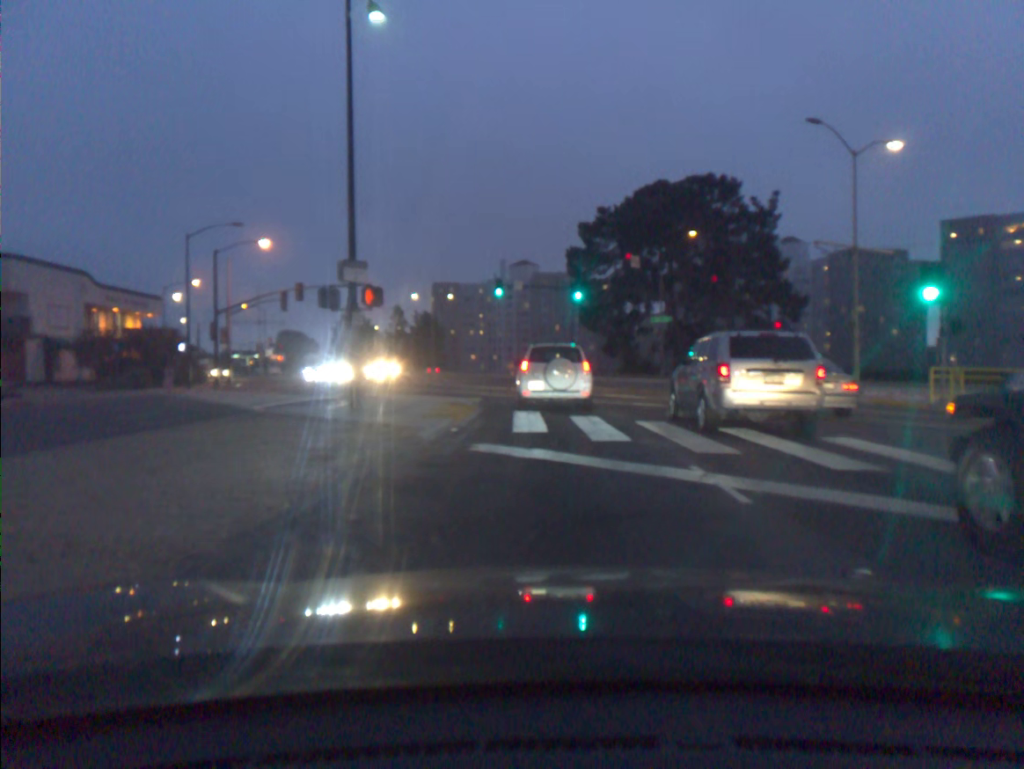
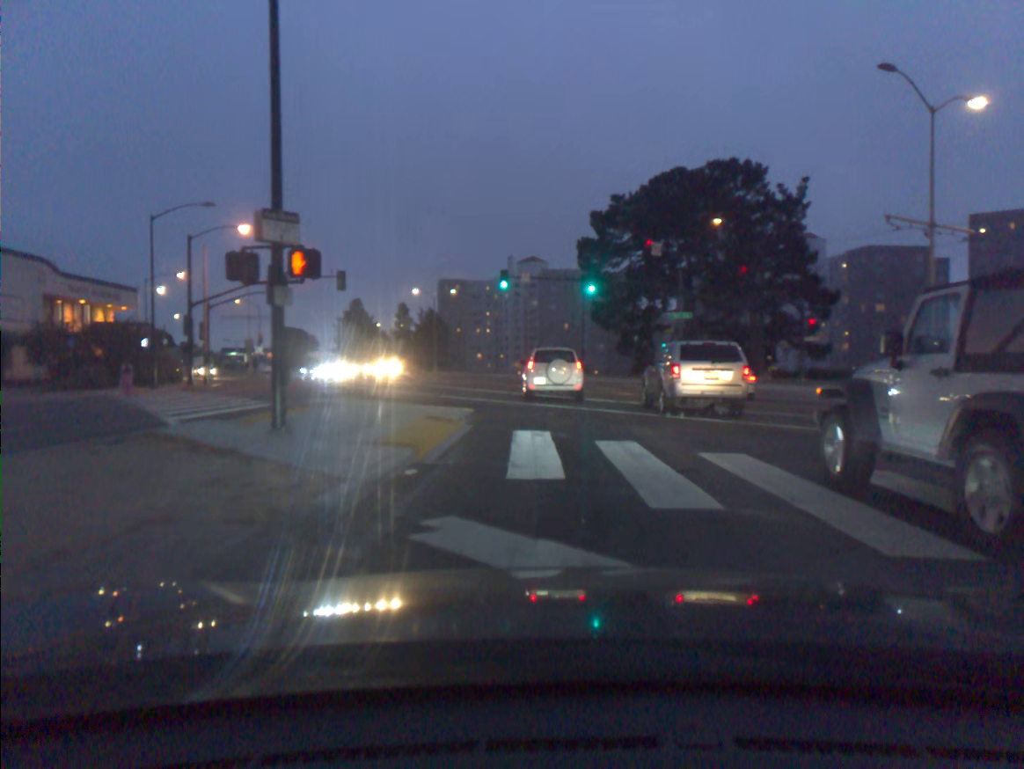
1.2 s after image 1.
(0.0, +5.3) m; 0°
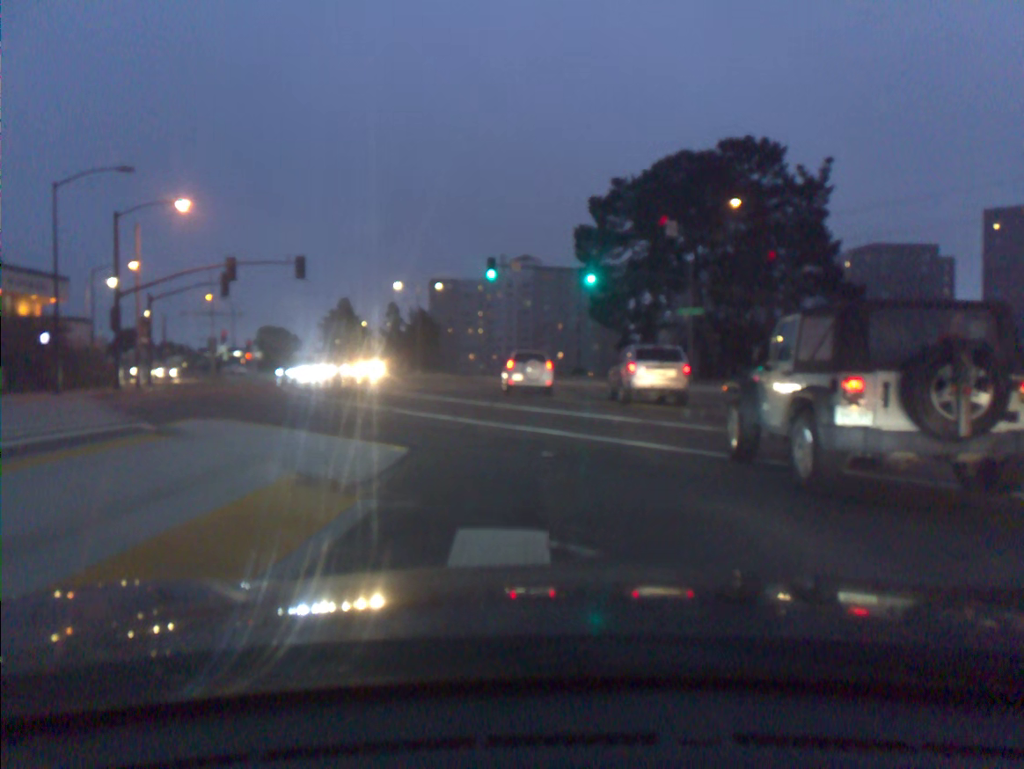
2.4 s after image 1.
(0.0, +7.6) m; 0°
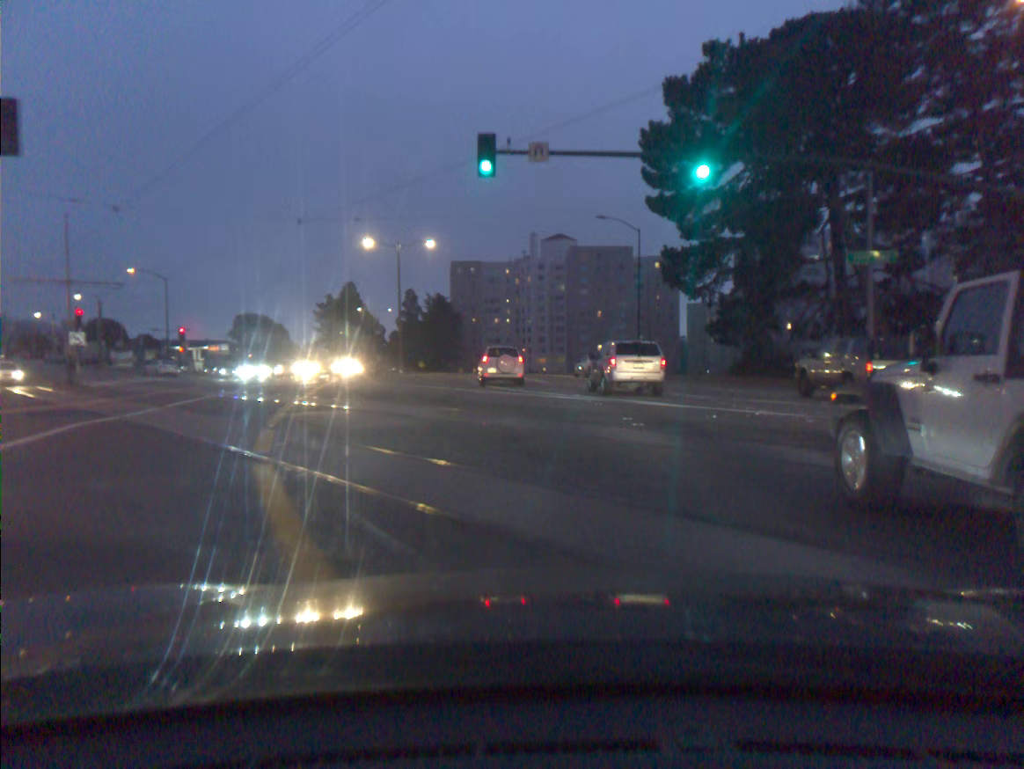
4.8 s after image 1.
(-0.5, +25.8) m; -3°
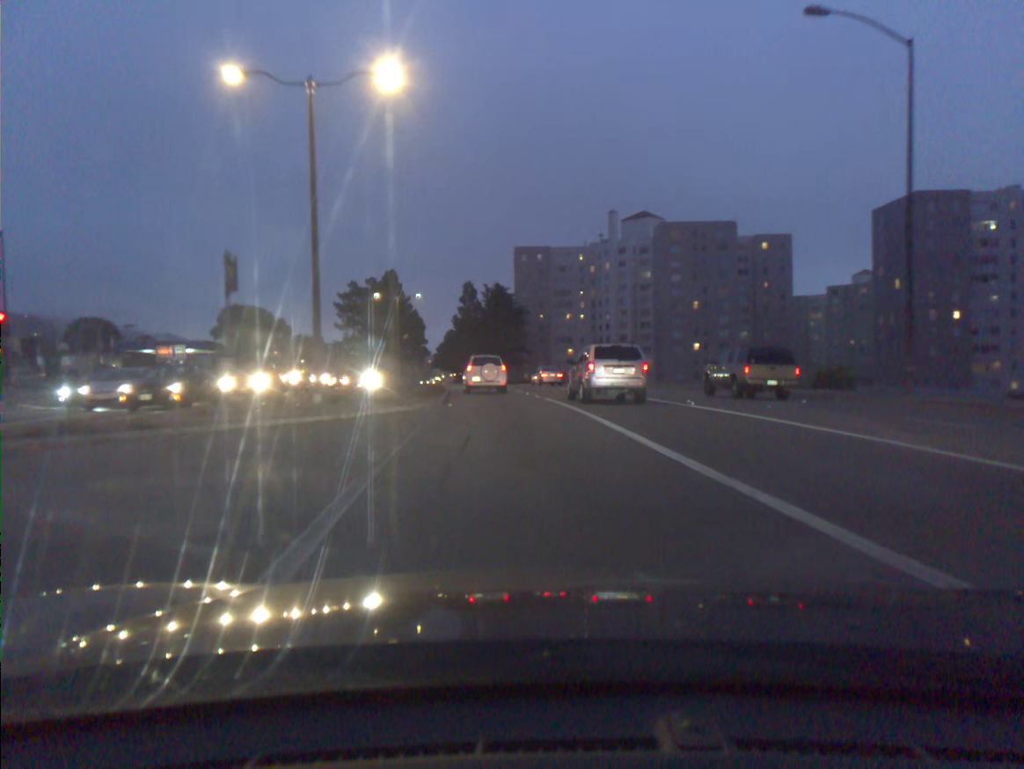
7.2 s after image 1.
(-1.4, +33.7) m; -5°
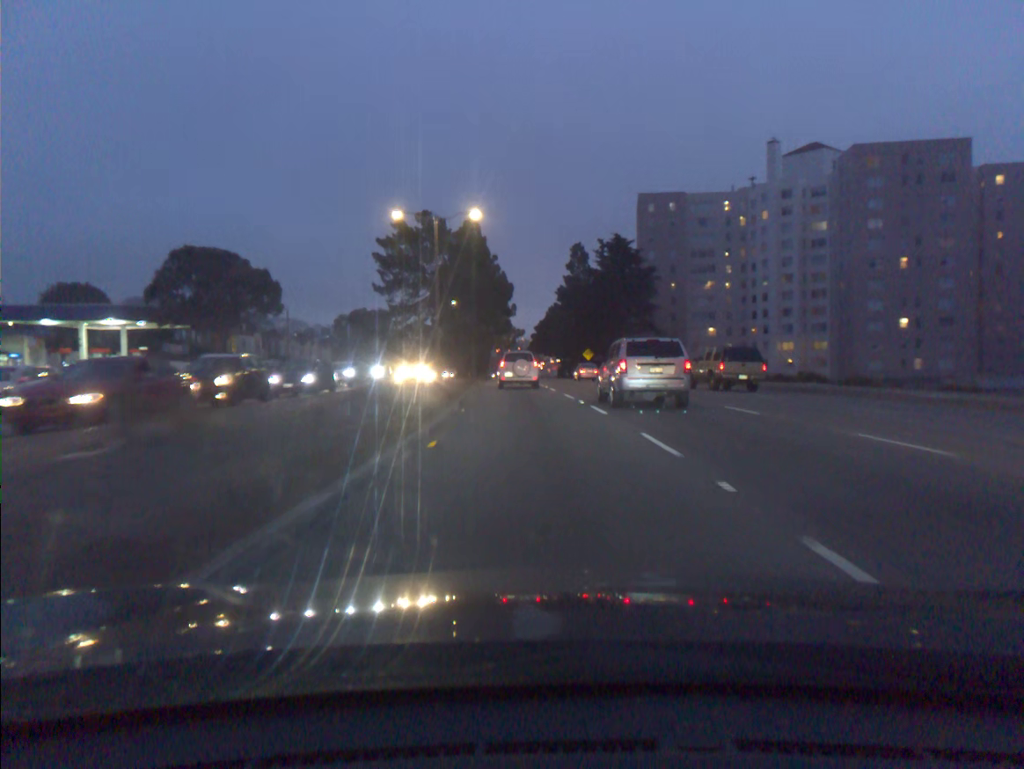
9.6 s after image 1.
(-3.1, +40.0) m; -8°
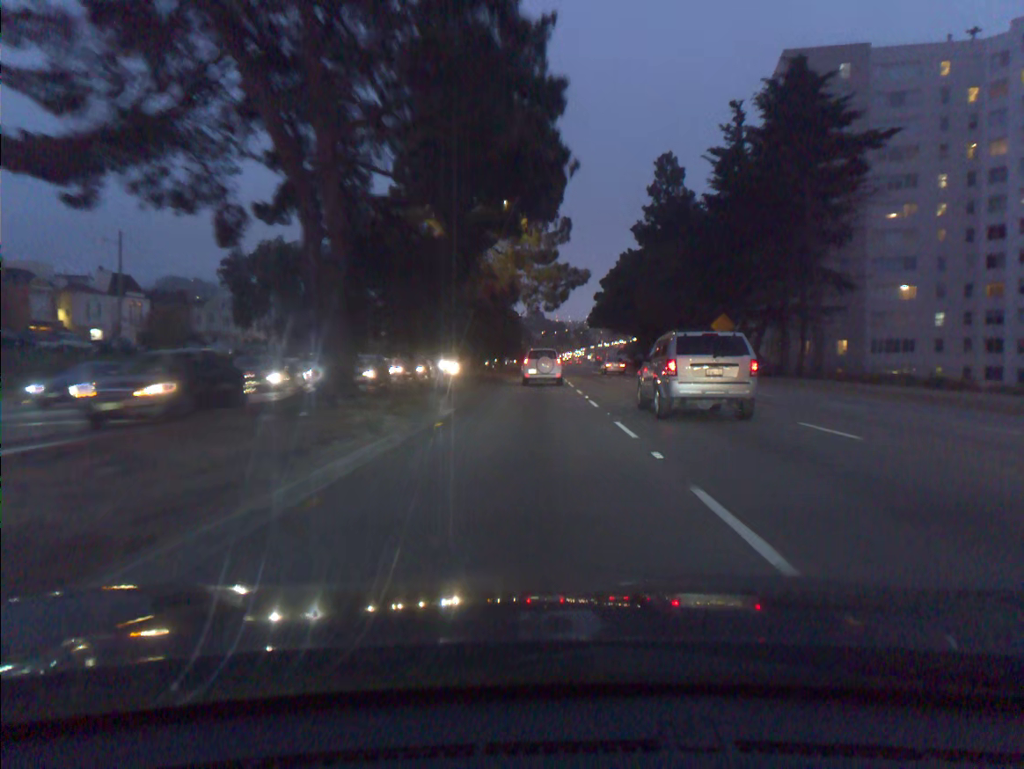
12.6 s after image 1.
(-2.3, +57.0) m; -3°
